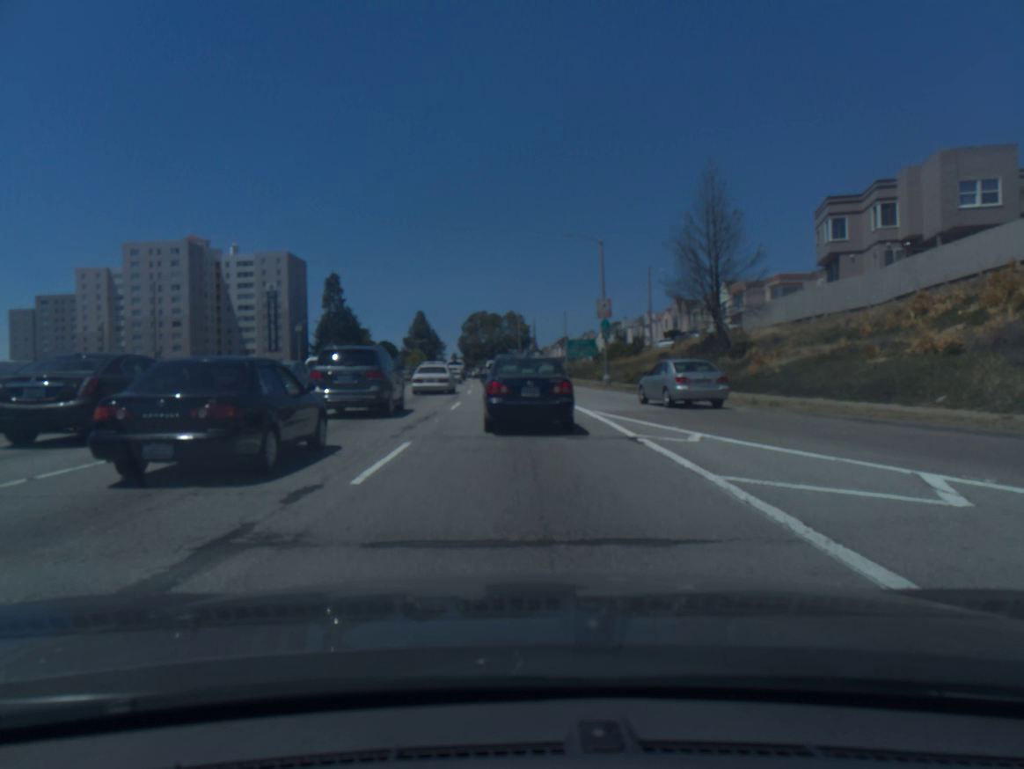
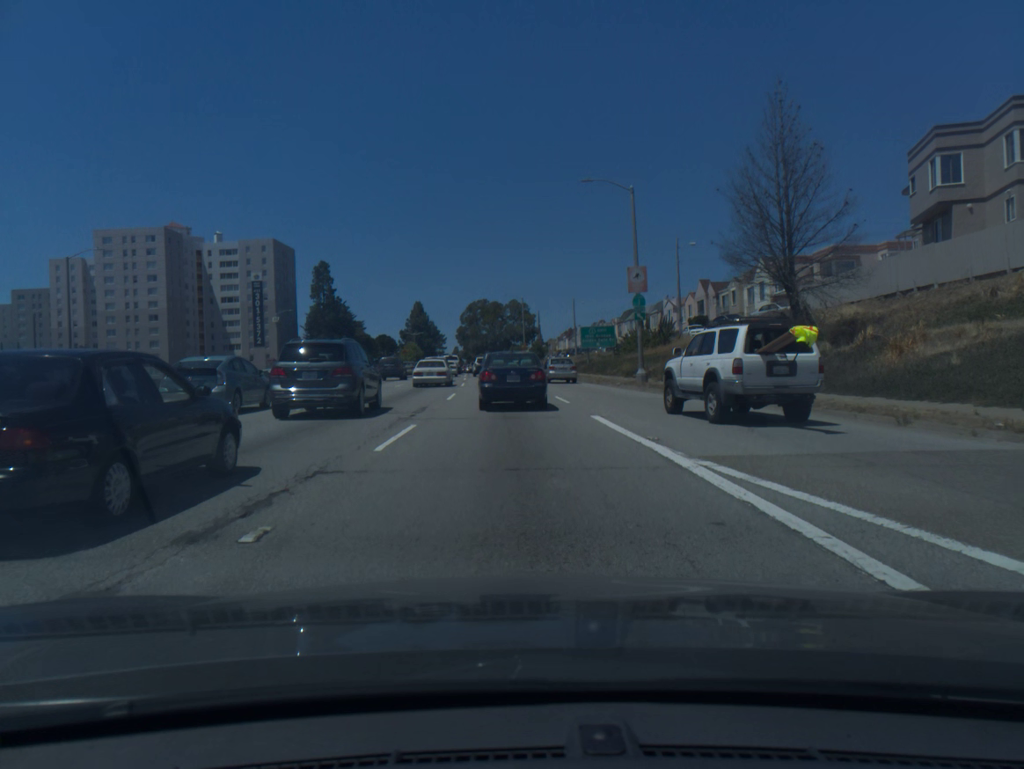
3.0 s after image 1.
(-0.2, +11.9) m; -1°
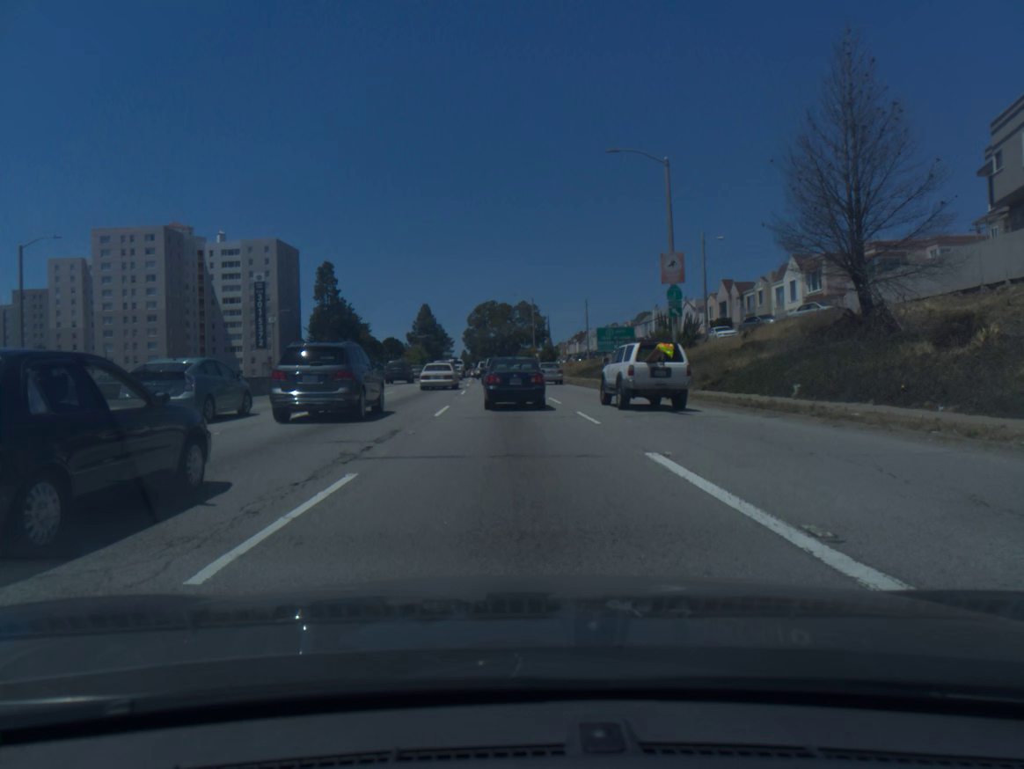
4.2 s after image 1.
(0.0, +6.2) m; -1°
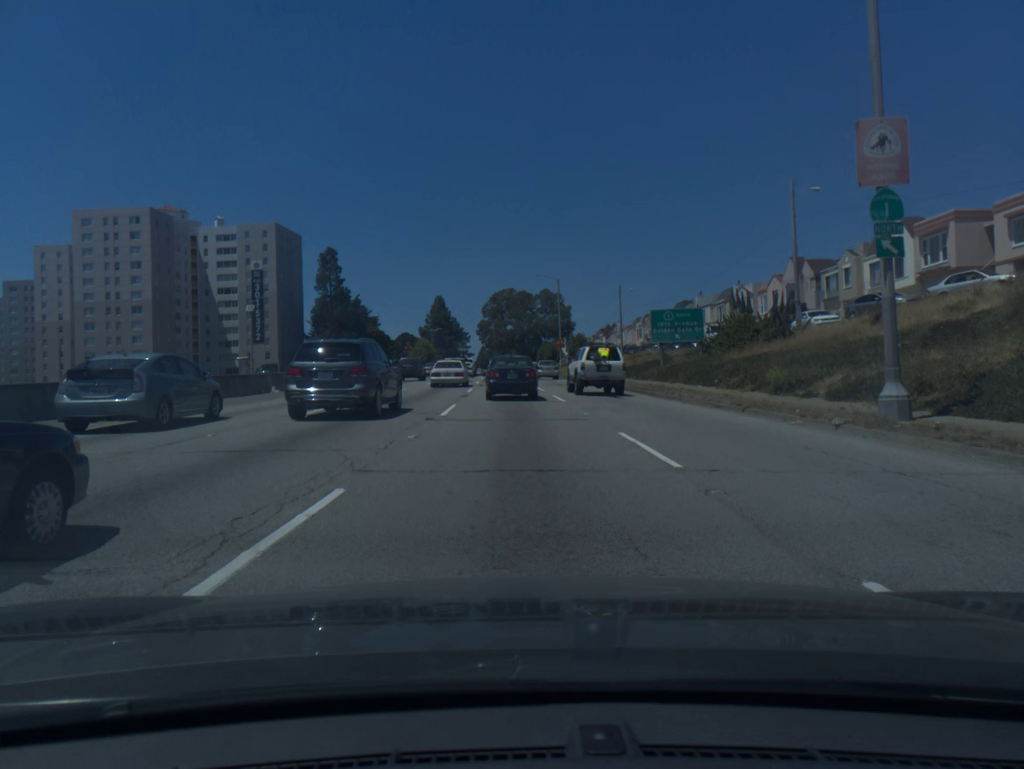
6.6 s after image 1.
(-0.2, +15.8) m; -1°
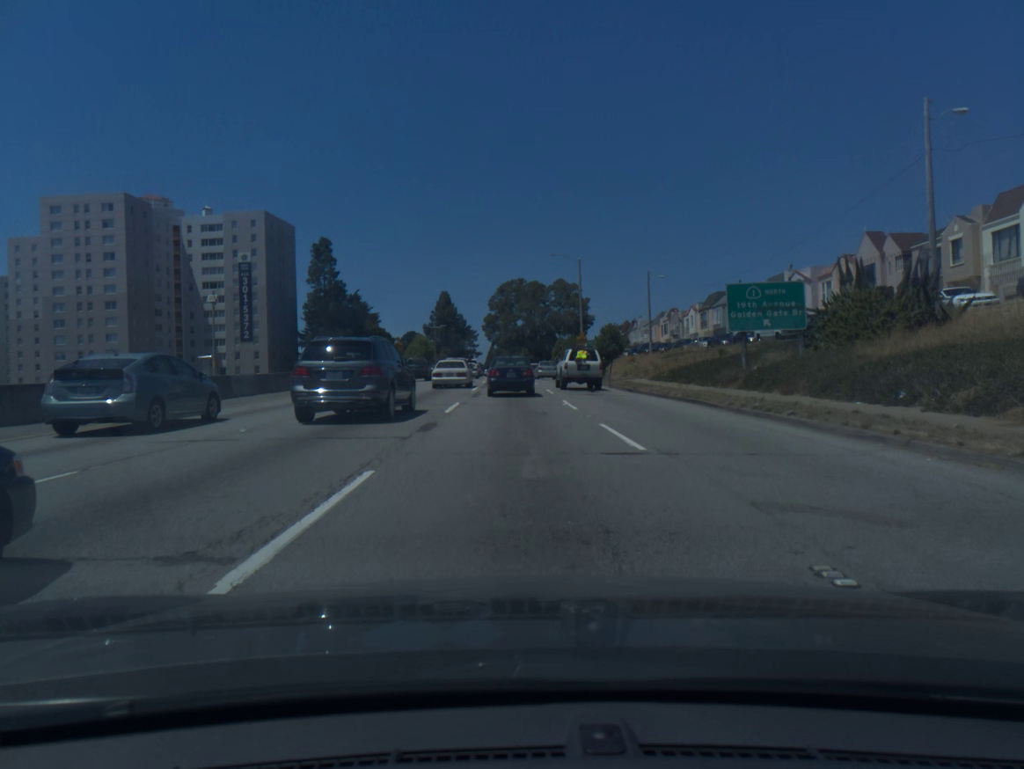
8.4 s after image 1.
(-0.1, +13.9) m; -1°
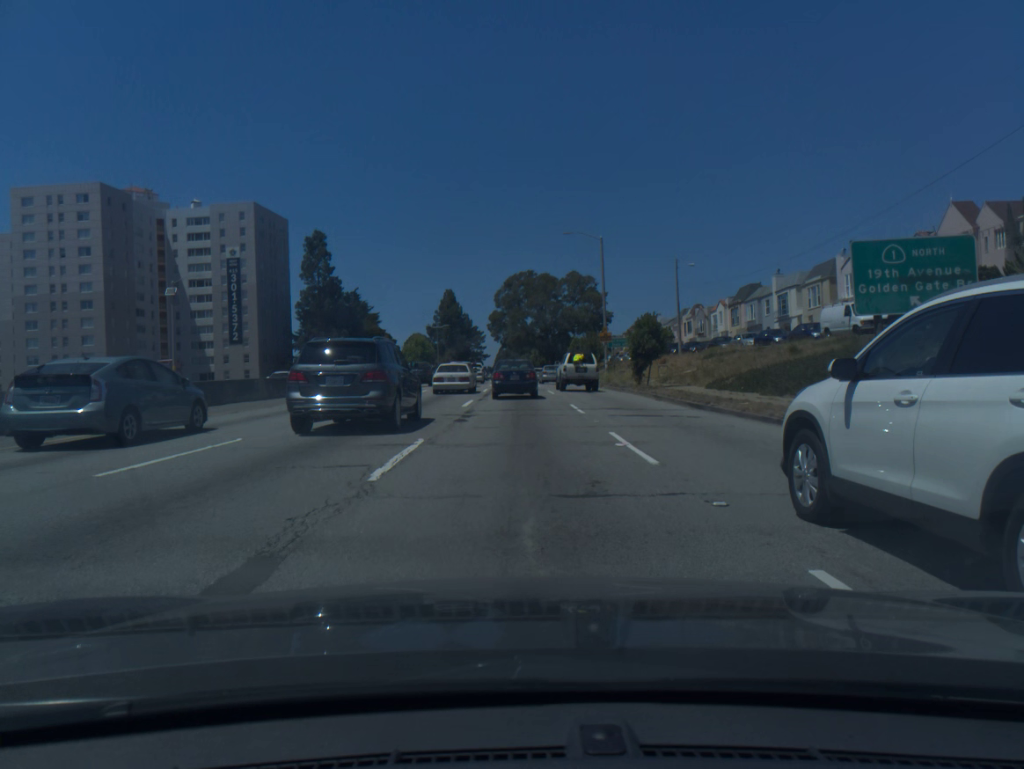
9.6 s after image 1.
(0.0, +10.4) m; 0°
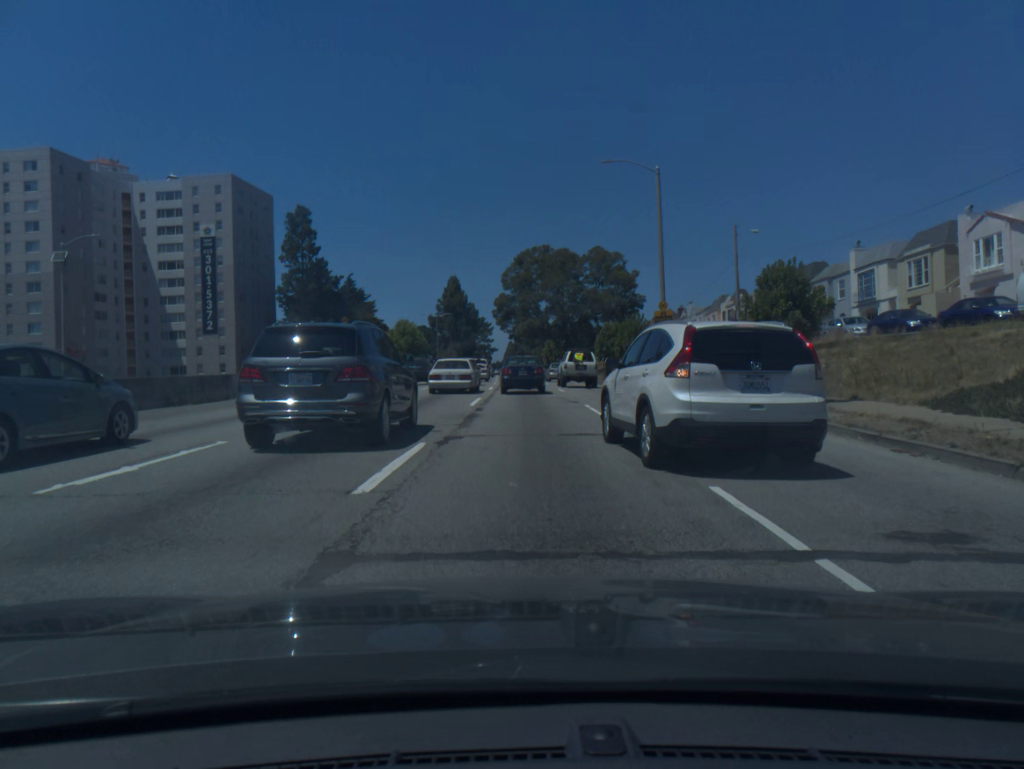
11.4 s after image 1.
(-0.1, +16.5) m; 0°
